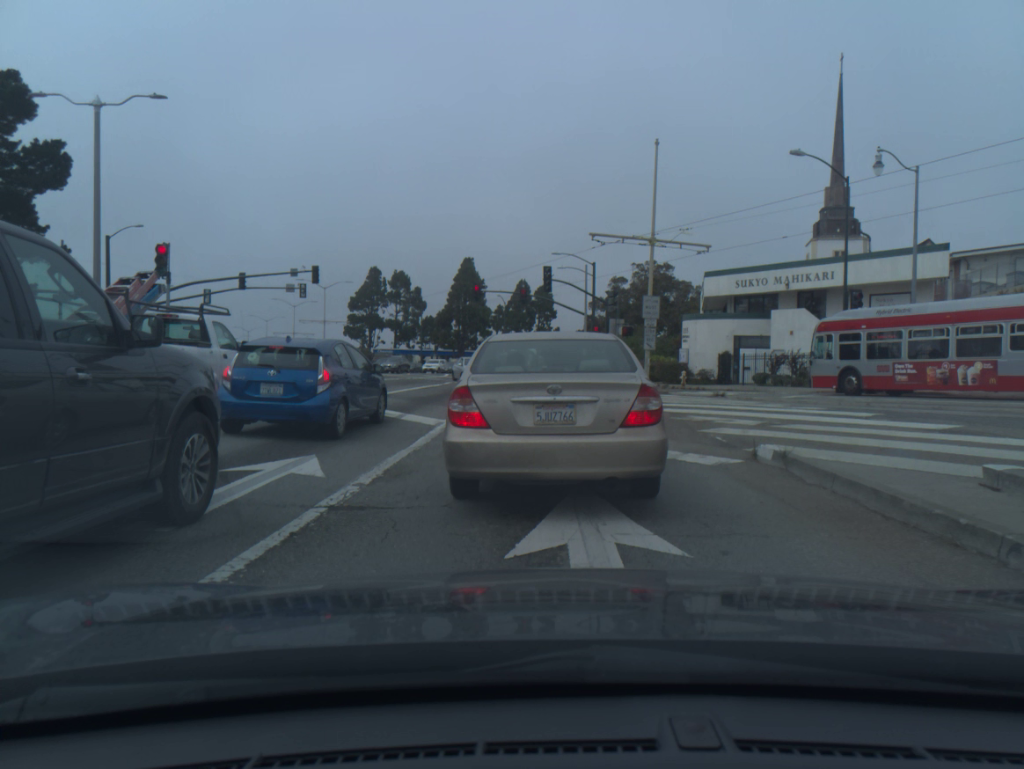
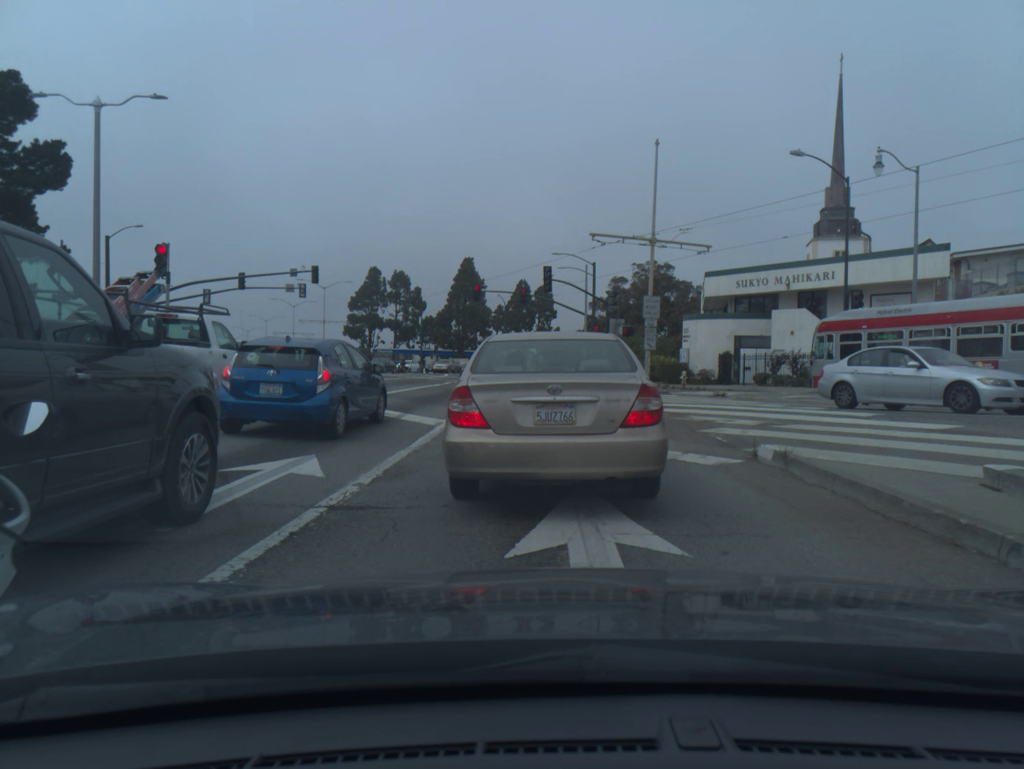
(0.0, 0.0) m; 0°
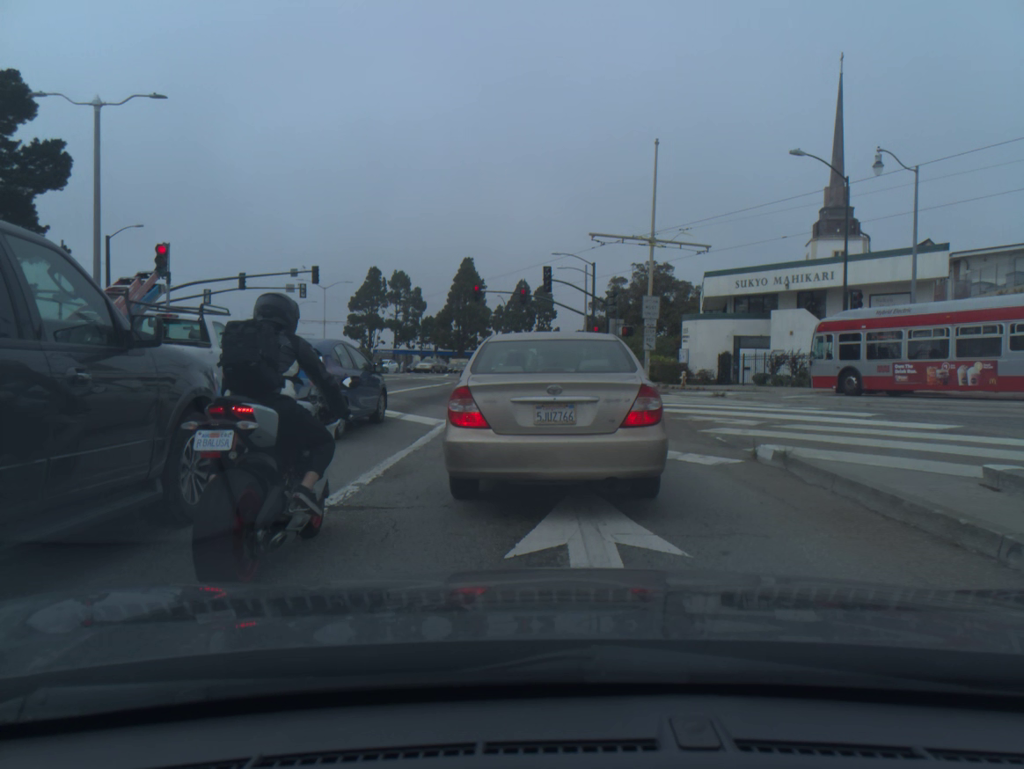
(0.0, 0.0) m; 0°
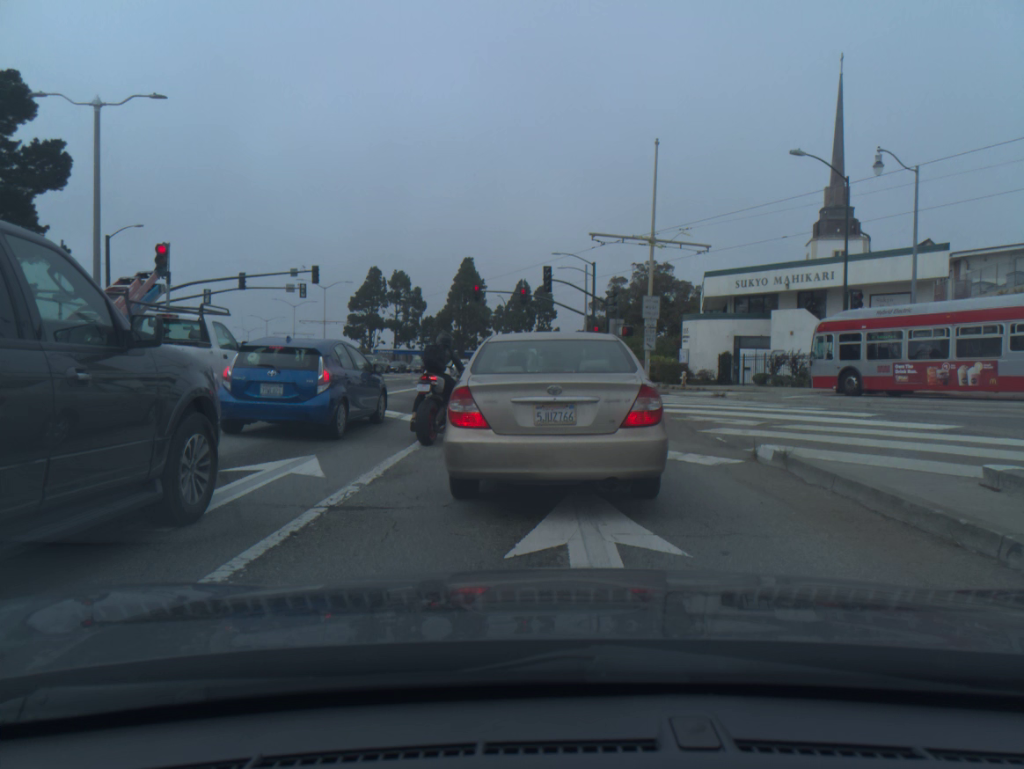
(0.0, 0.0) m; 0°
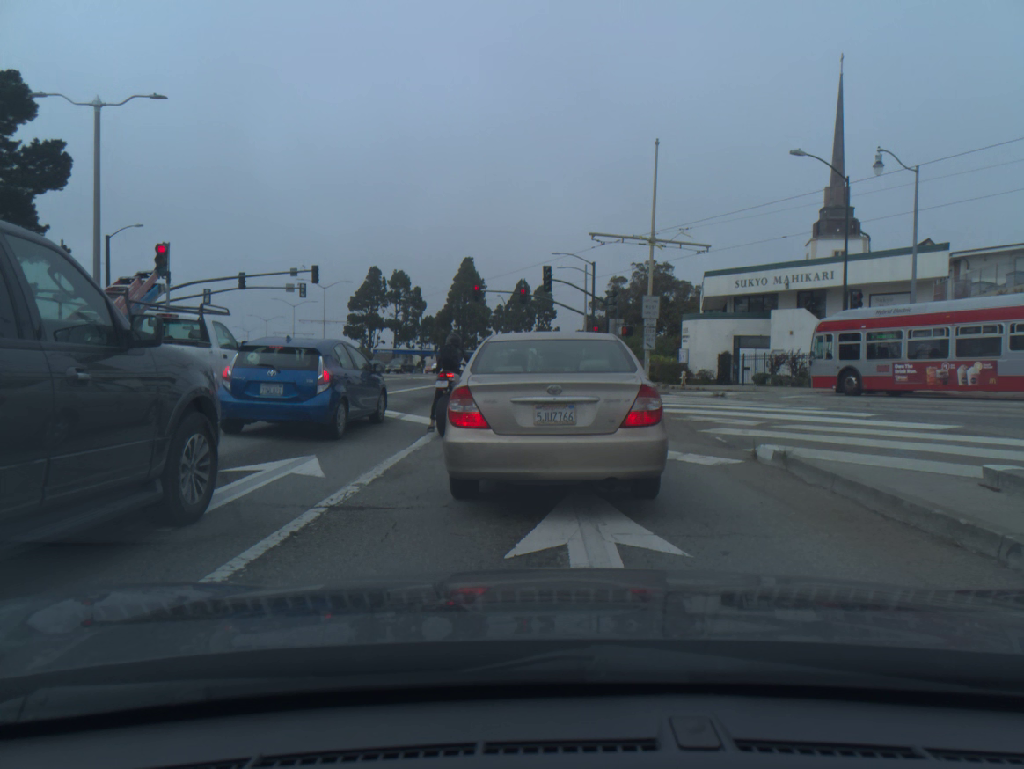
(0.0, 0.0) m; 0°
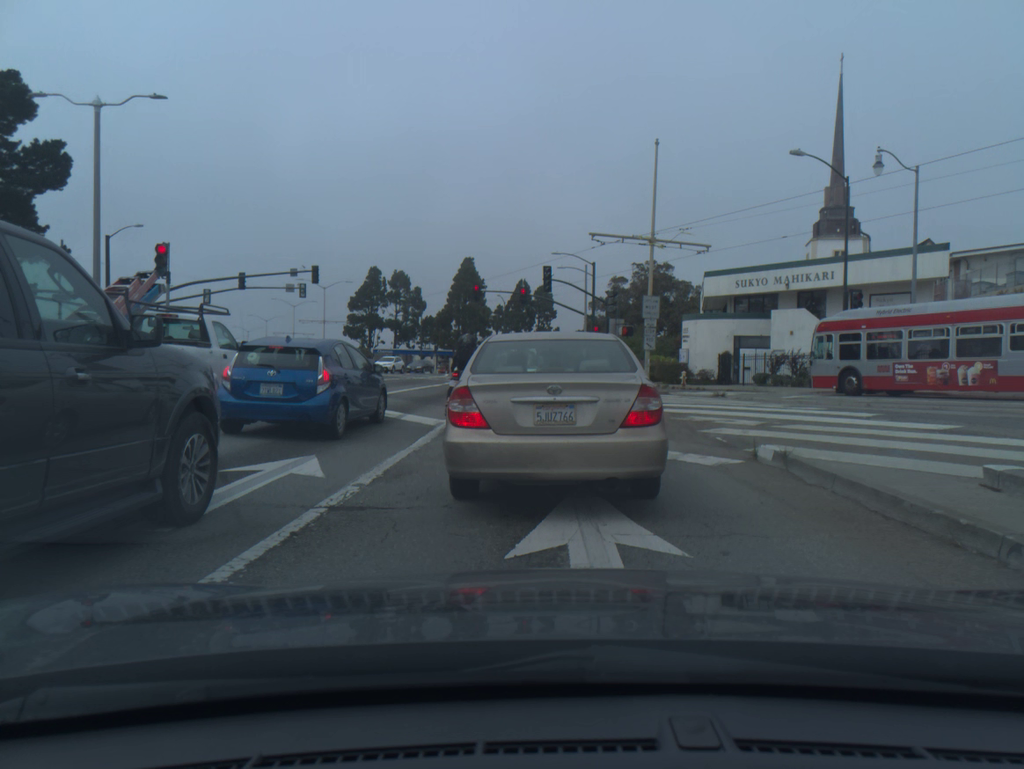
(0.0, 0.0) m; 0°
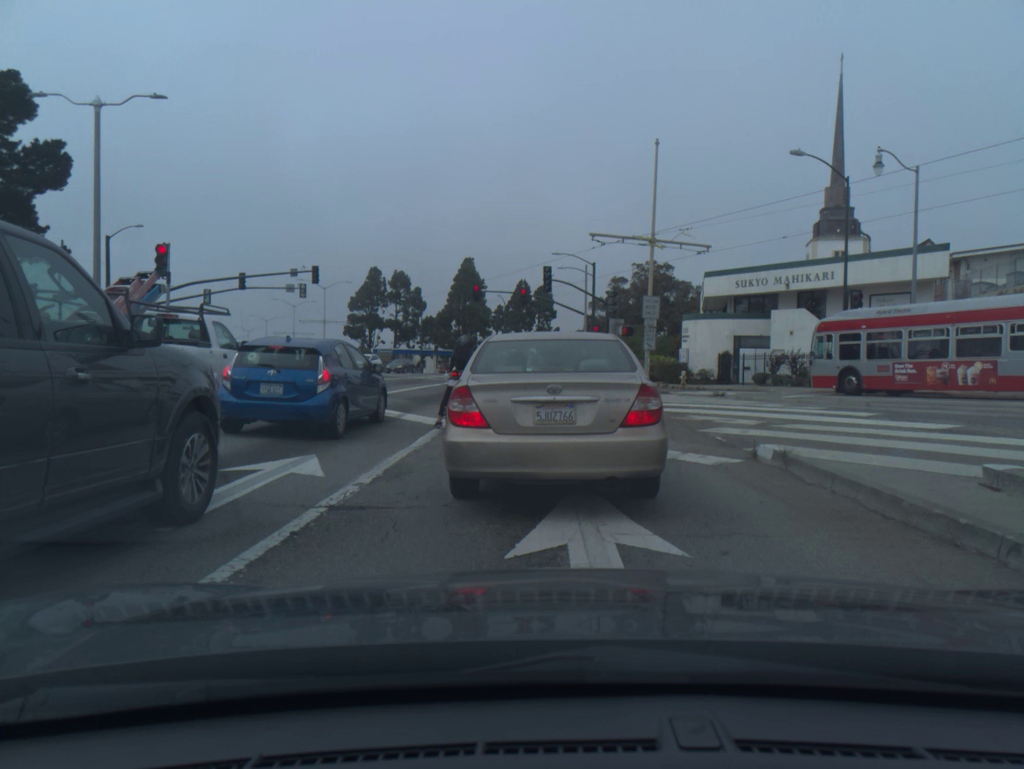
(0.0, 0.0) m; 0°
